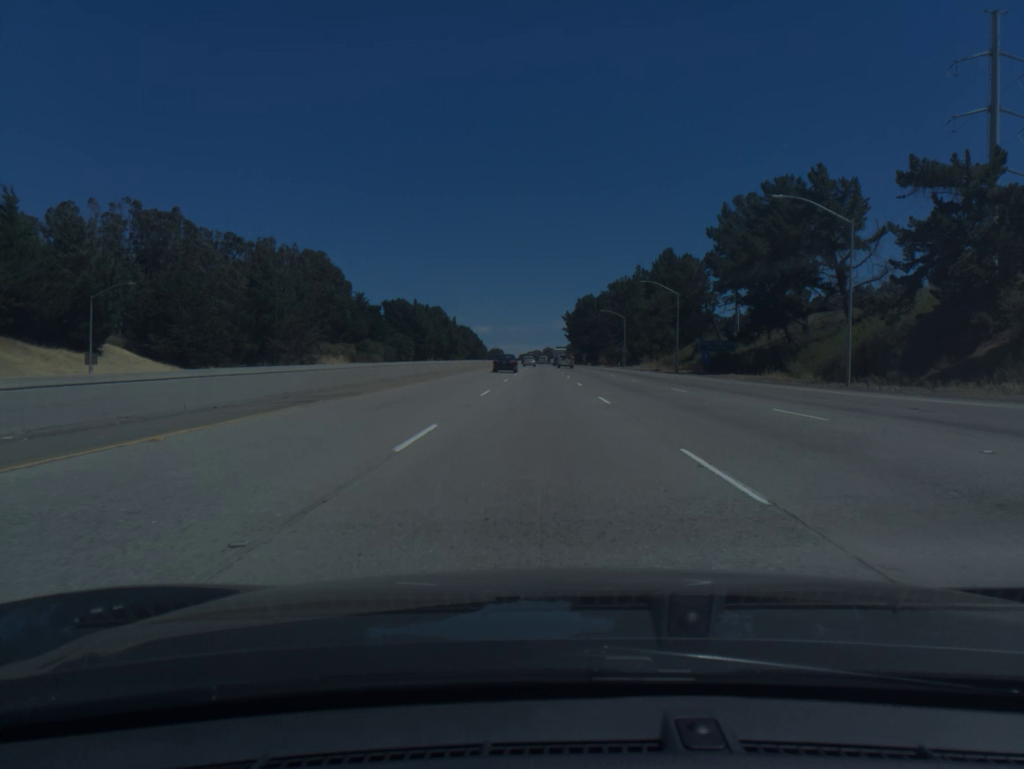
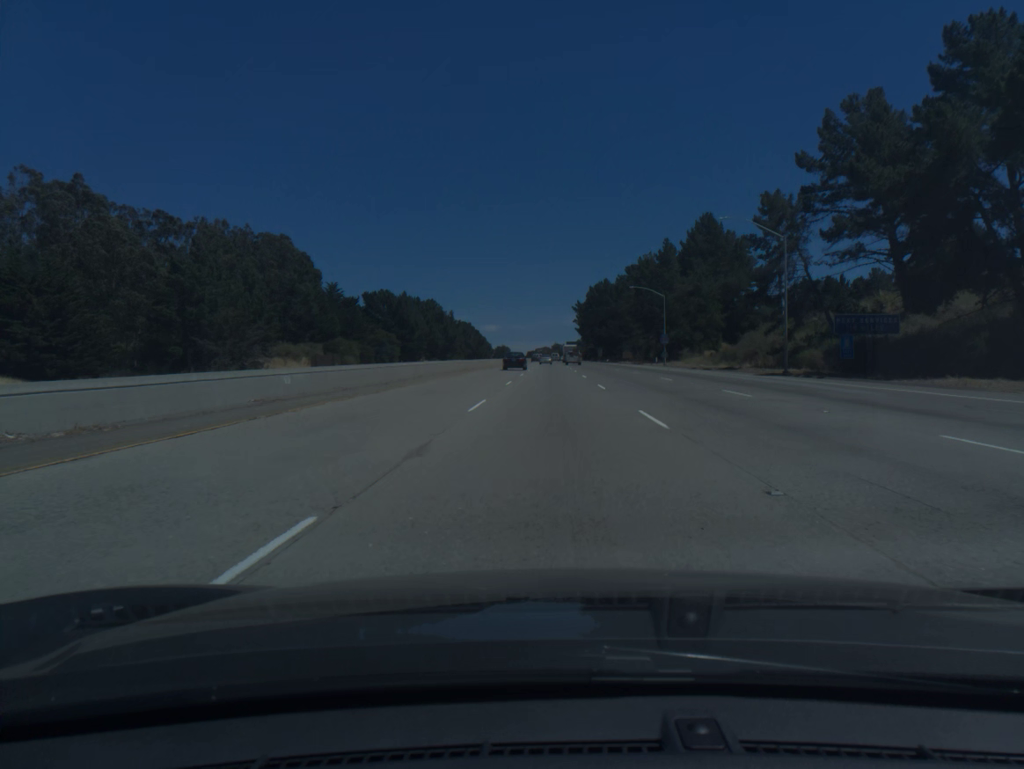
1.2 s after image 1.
(-0.3, +37.0) m; -1°
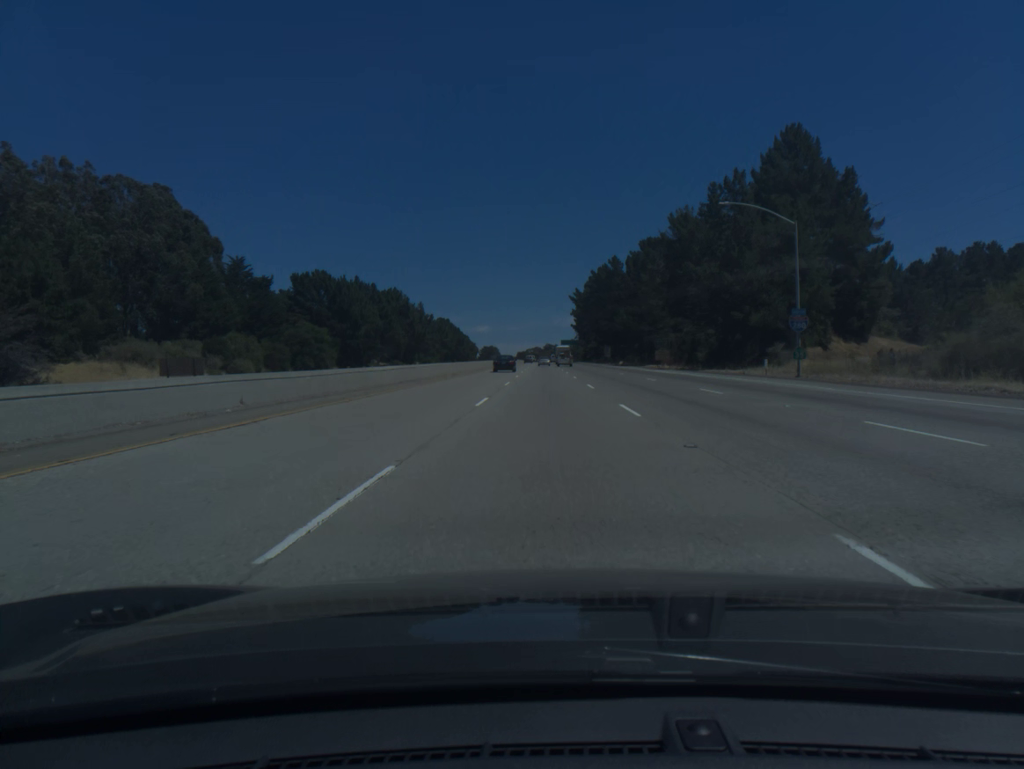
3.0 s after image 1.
(+0.3, +55.4) m; +1°
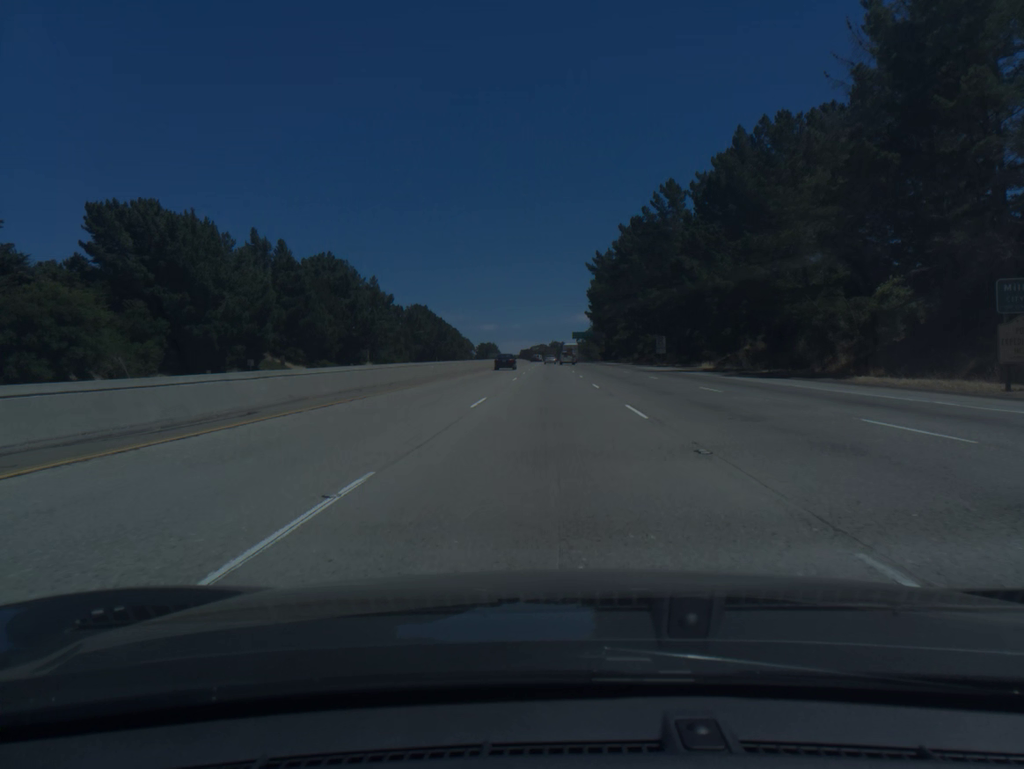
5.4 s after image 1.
(-0.2, +73.6) m; 0°
